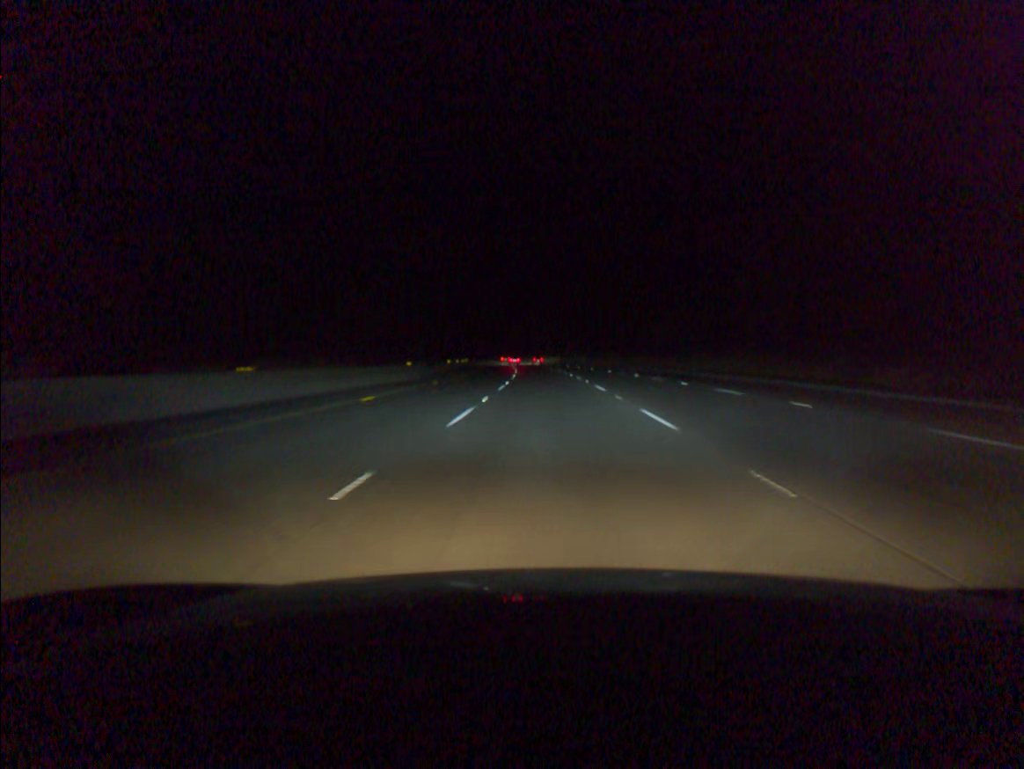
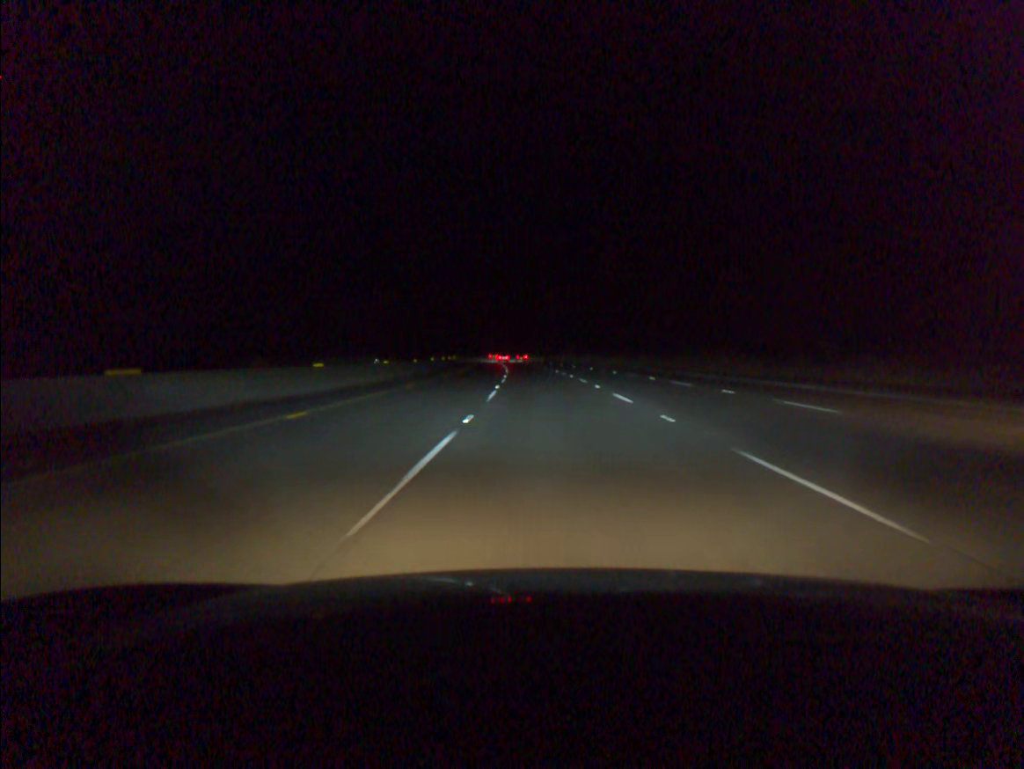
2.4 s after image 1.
(-0.7, +65.4) m; -2°
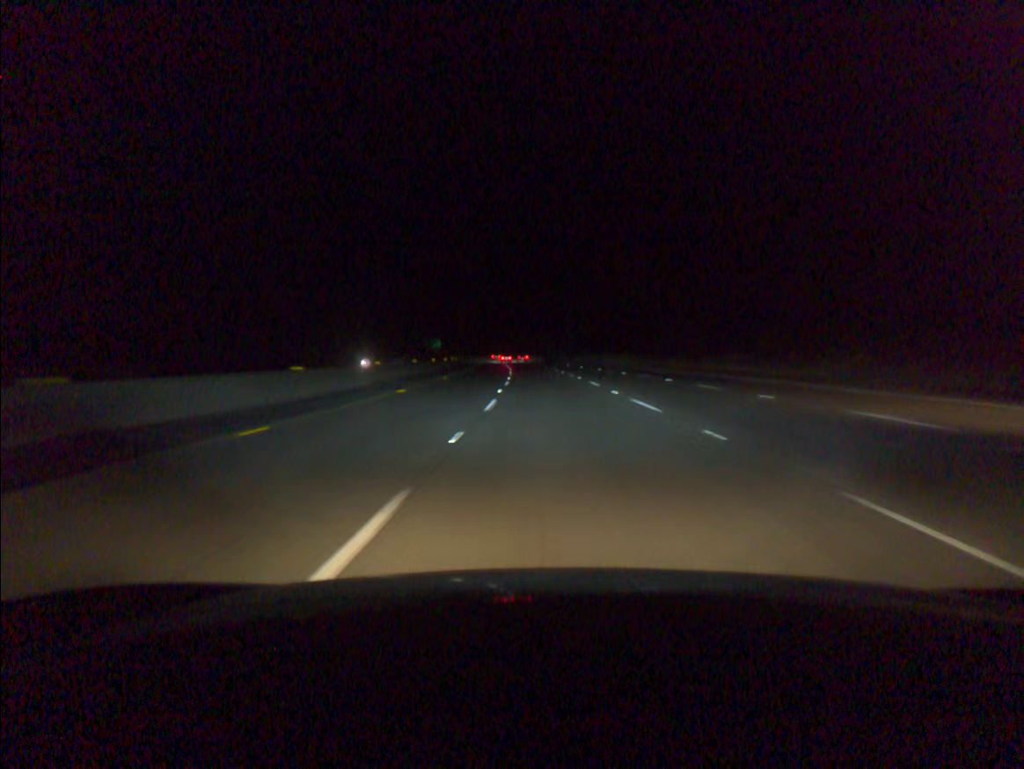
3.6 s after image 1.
(-0.4, +32.5) m; -2°
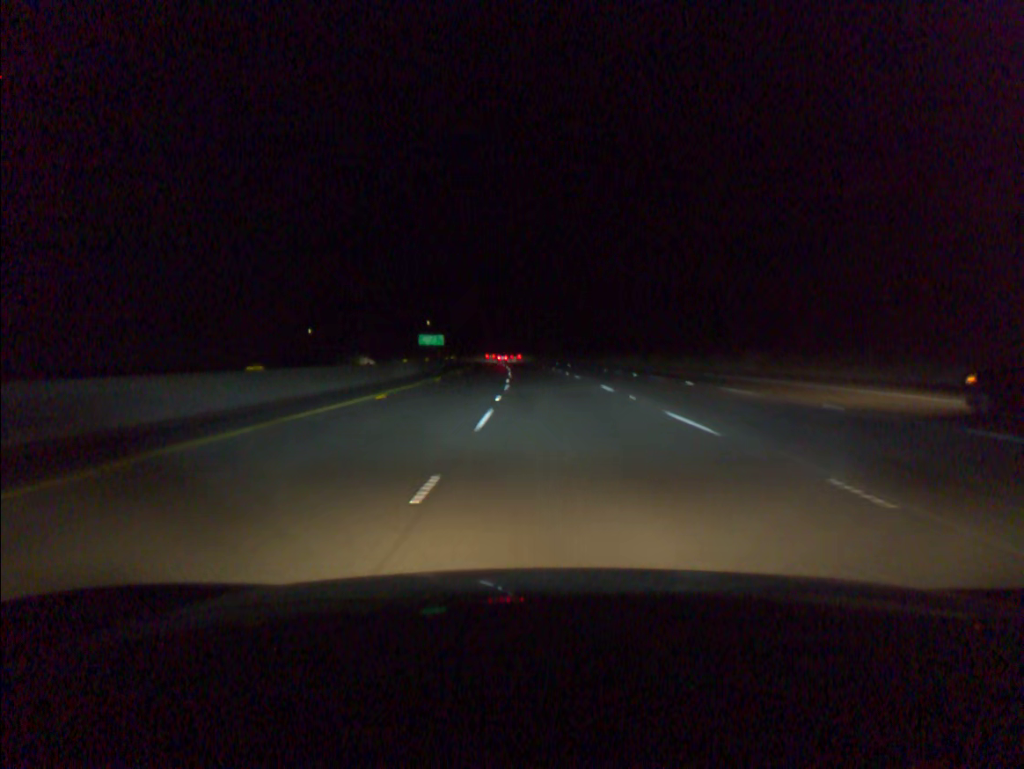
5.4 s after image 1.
(-0.9, +48.2) m; -2°
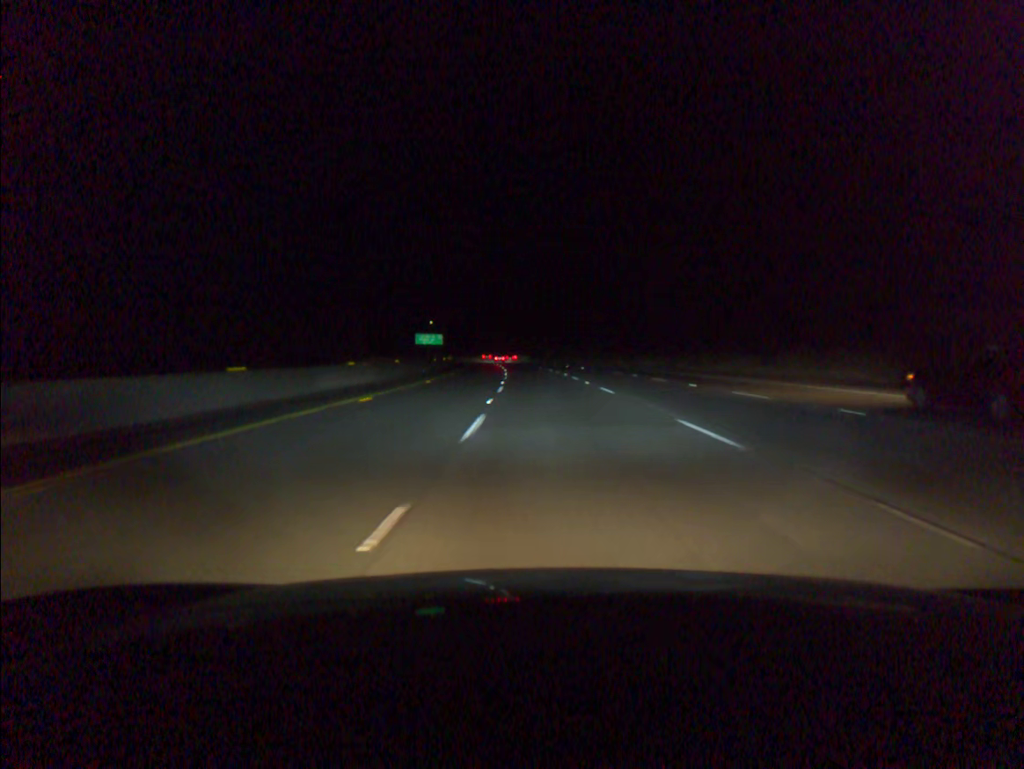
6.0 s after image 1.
(0.0, +16.1) m; 0°
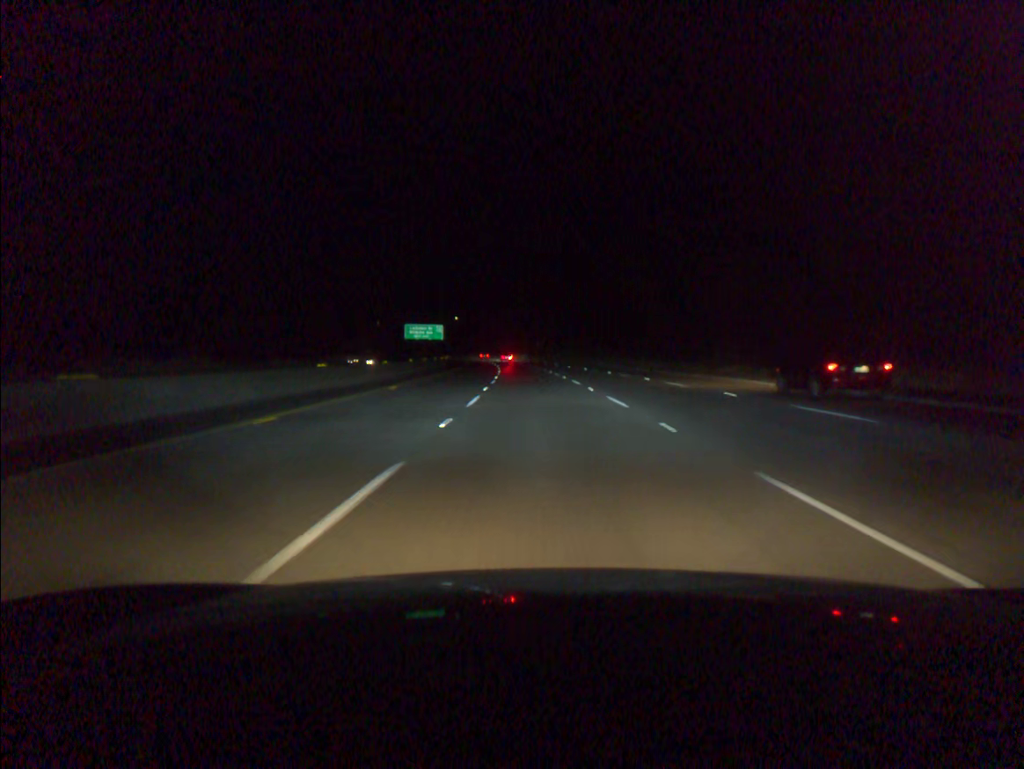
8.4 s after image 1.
(-1.4, +64.9) m; -3°
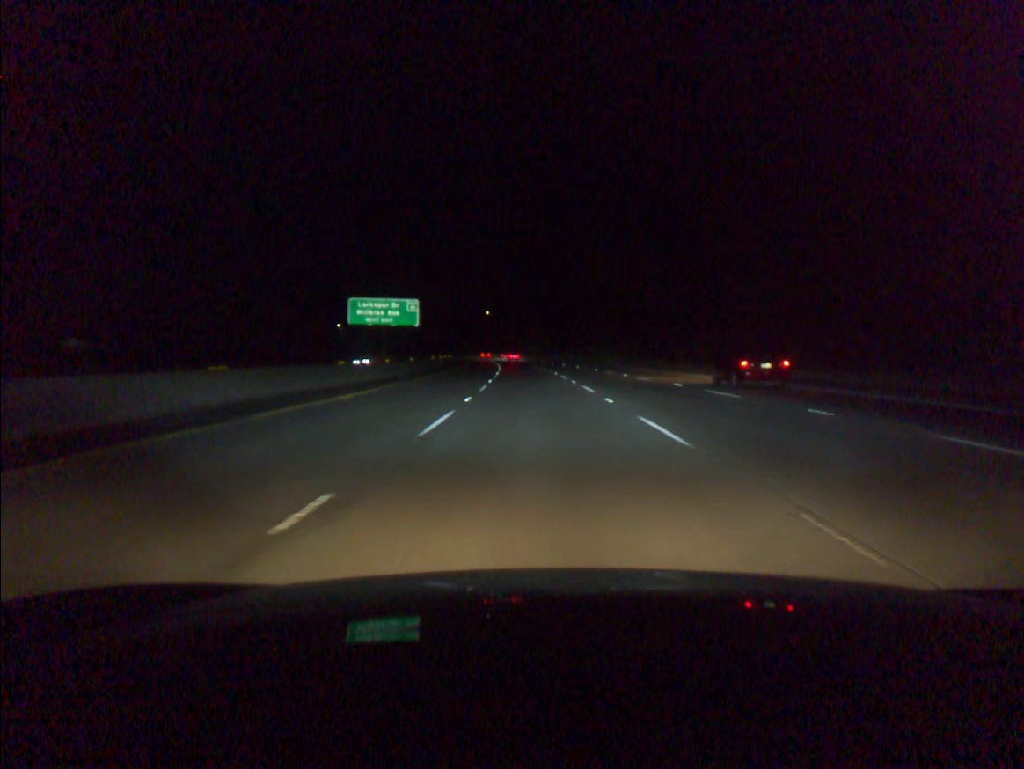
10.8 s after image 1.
(-1.5, +65.9) m; -3°
